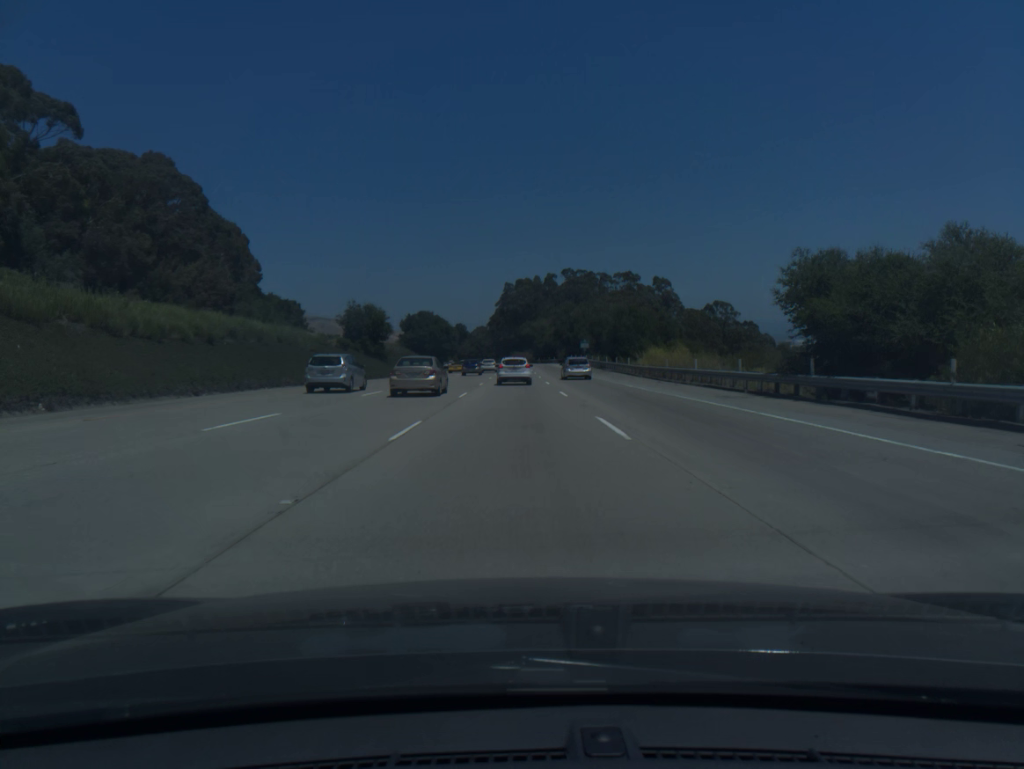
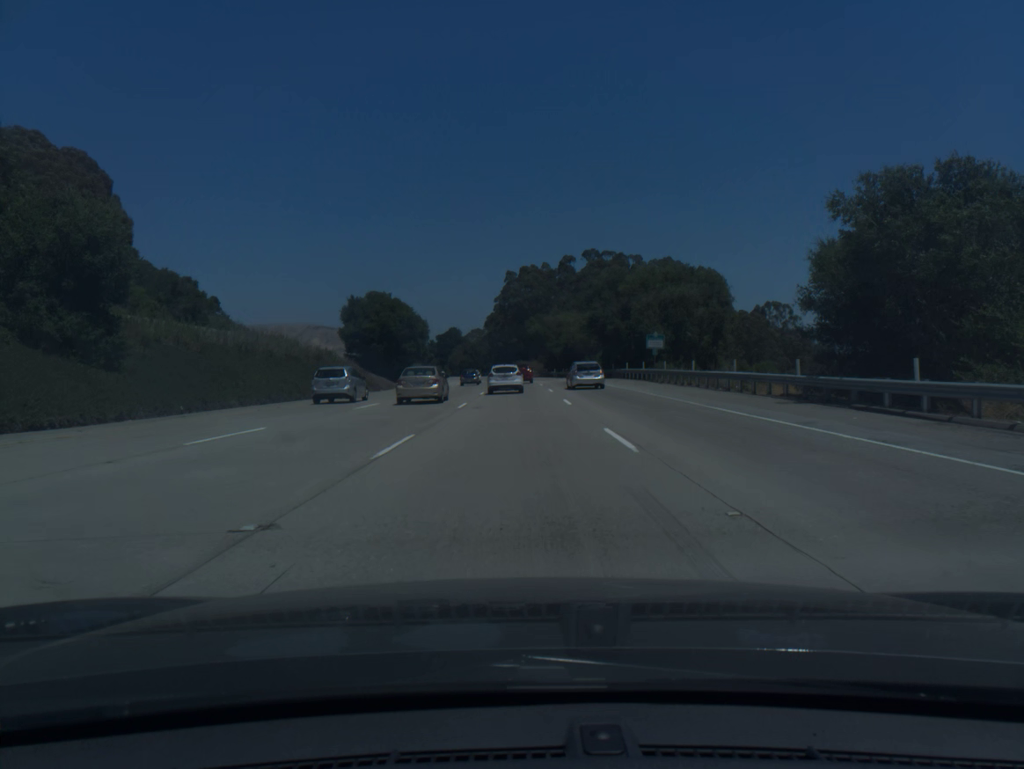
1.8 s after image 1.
(-0.2, +59.5) m; 0°
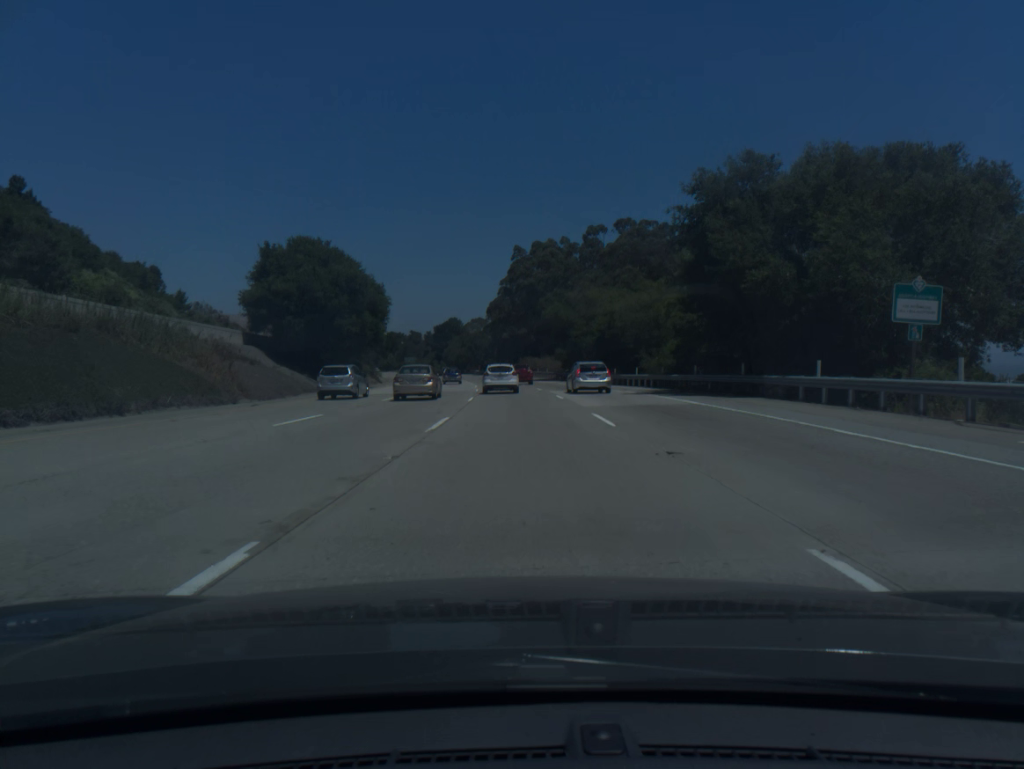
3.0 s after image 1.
(-0.2, +39.2) m; -1°
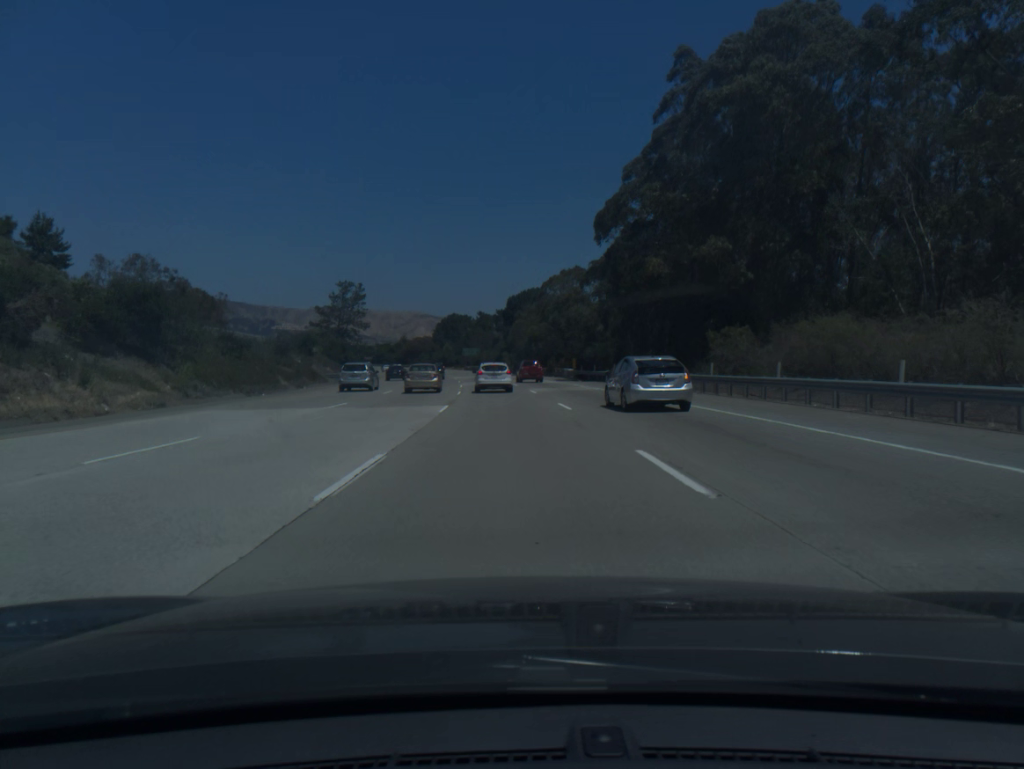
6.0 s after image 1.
(-4.5, +96.4) m; -7°
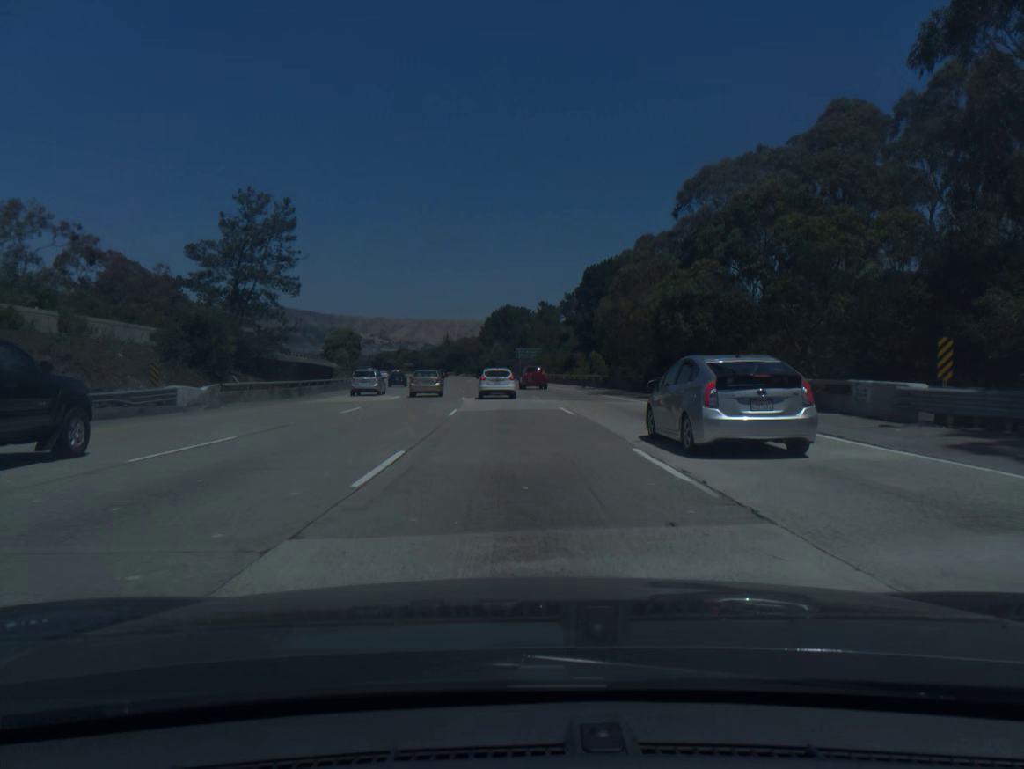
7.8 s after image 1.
(-2.5, +57.2) m; -4°
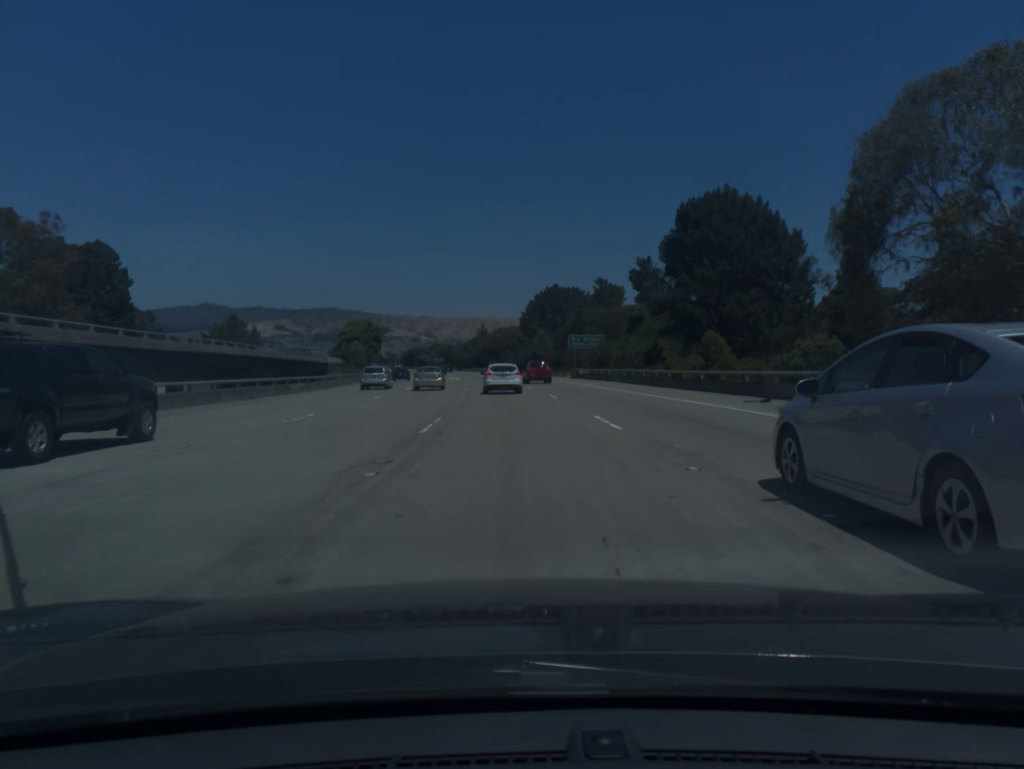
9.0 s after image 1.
(-1.1, +37.8) m; -3°
